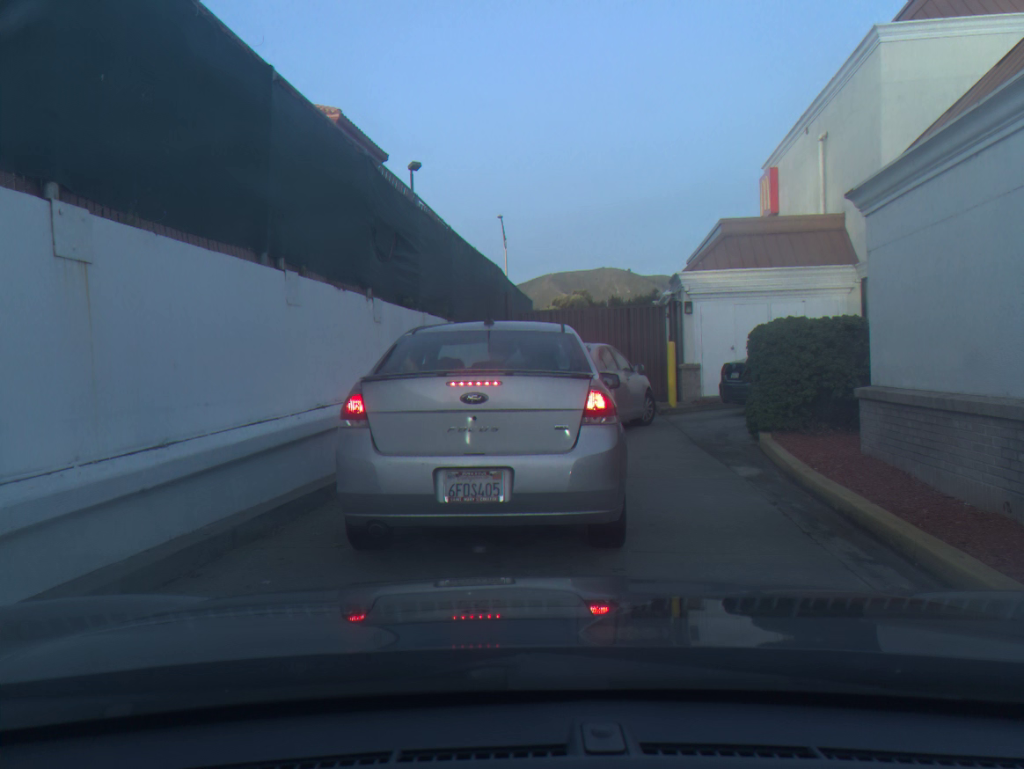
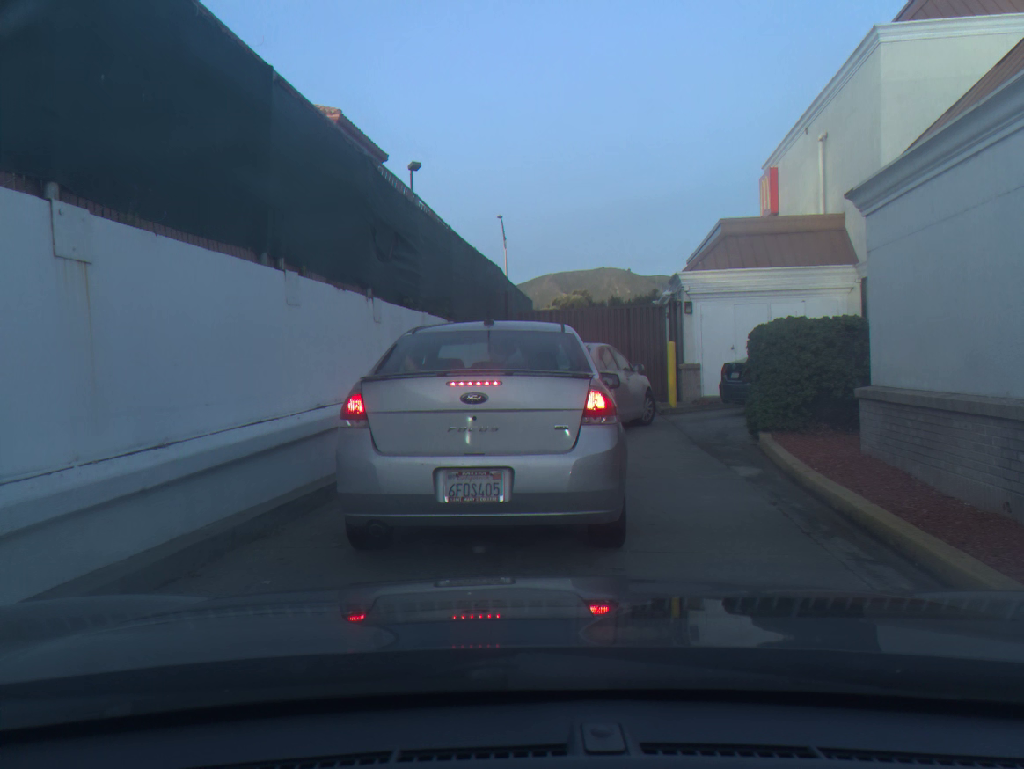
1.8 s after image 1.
(0.0, 0.0) m; 0°
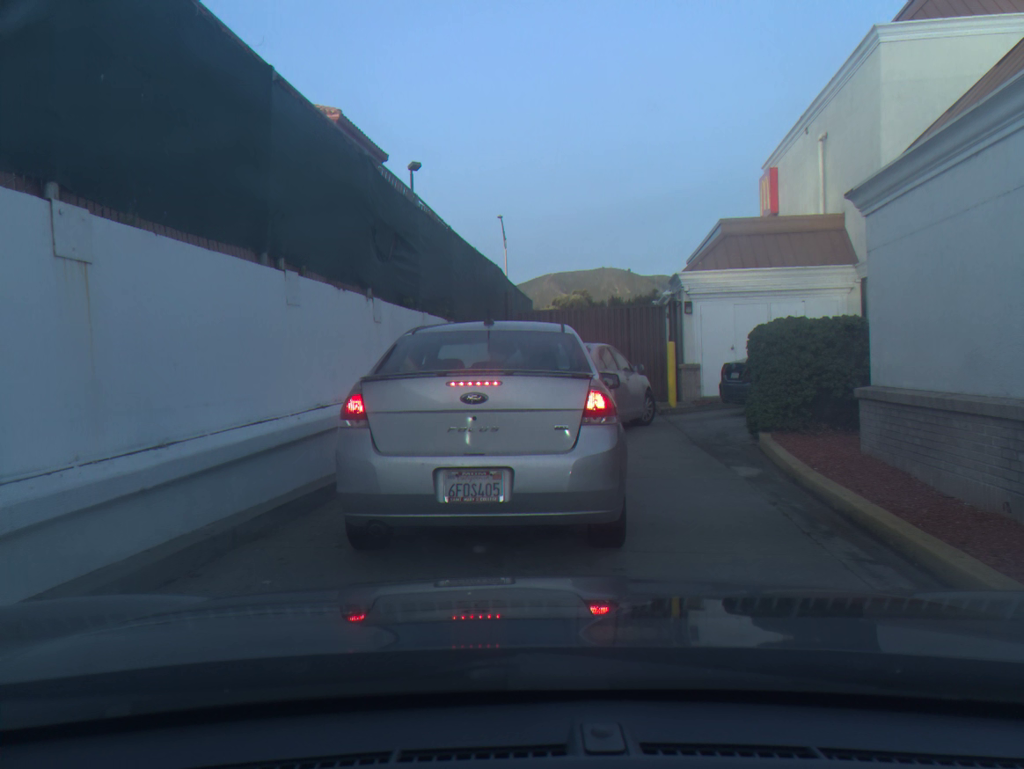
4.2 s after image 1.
(0.0, 0.0) m; 0°
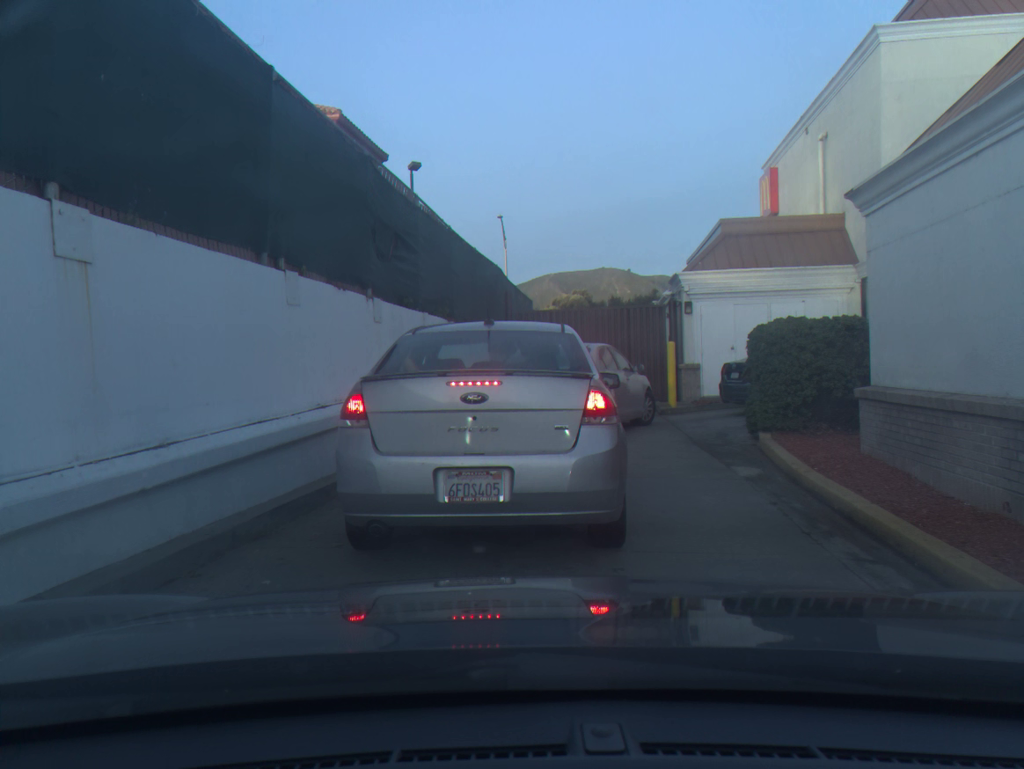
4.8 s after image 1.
(0.0, 0.0) m; 0°
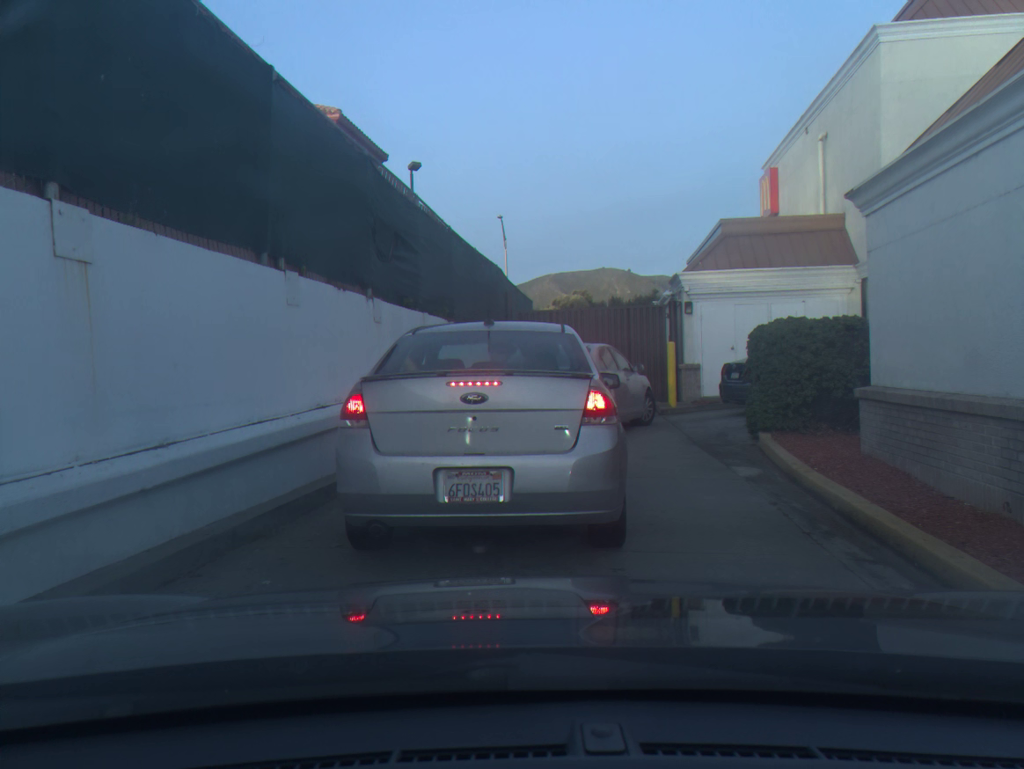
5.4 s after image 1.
(0.0, 0.0) m; 0°
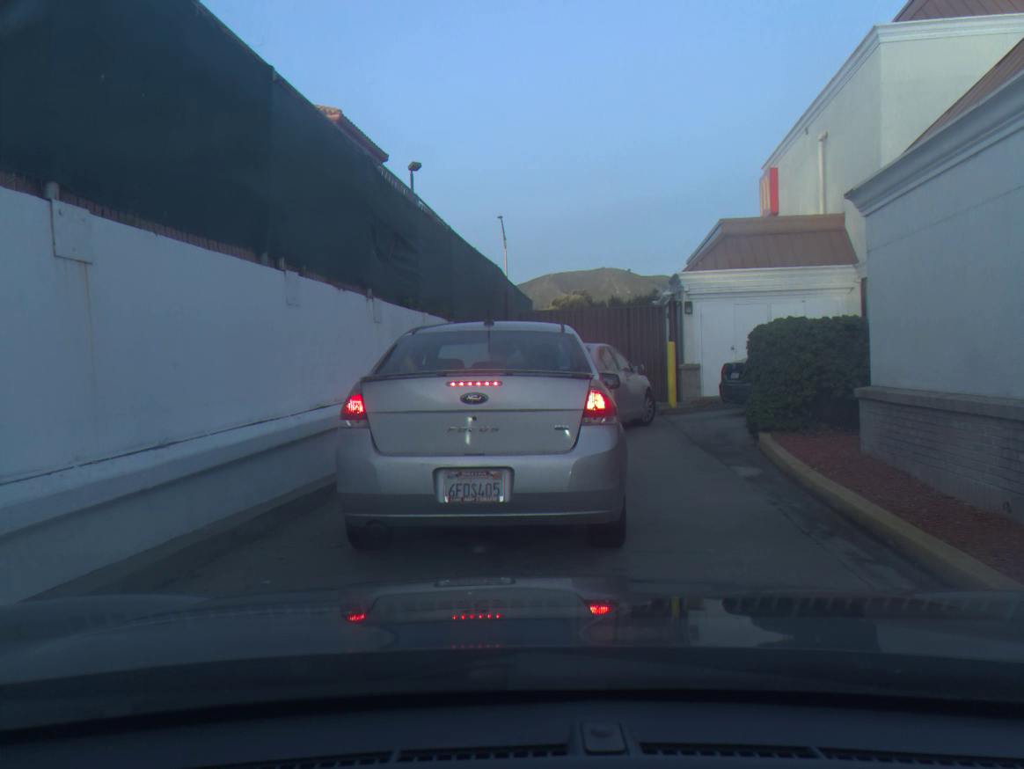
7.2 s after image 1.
(0.0, 0.0) m; 0°
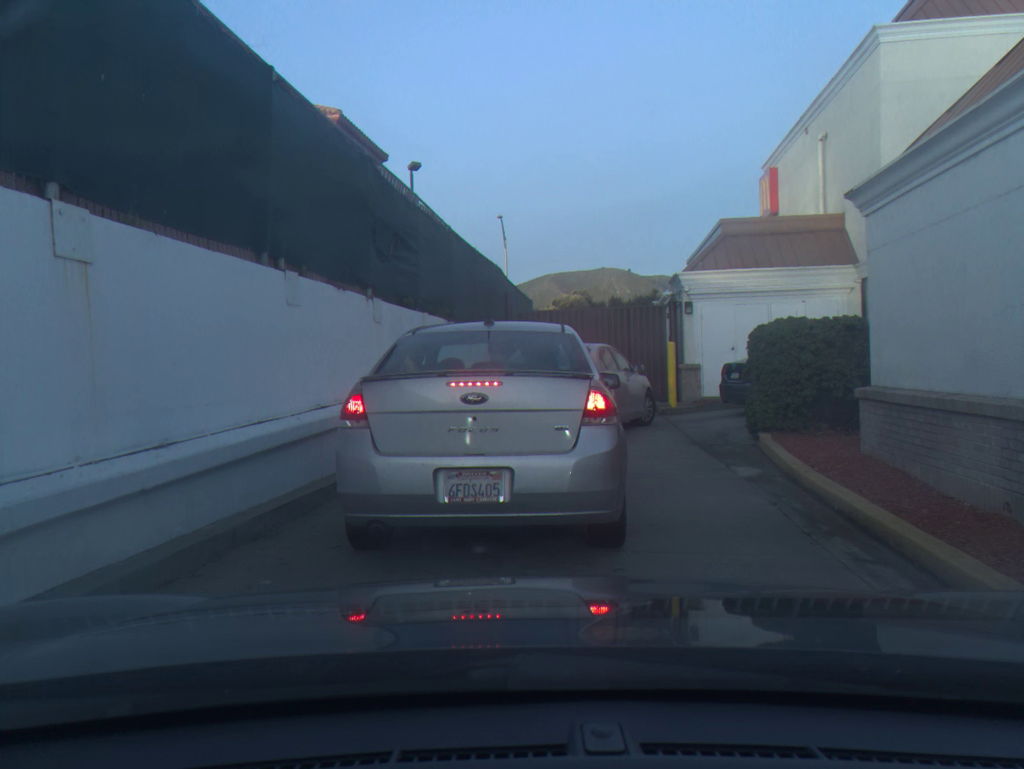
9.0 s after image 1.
(0.0, 0.0) m; 0°
